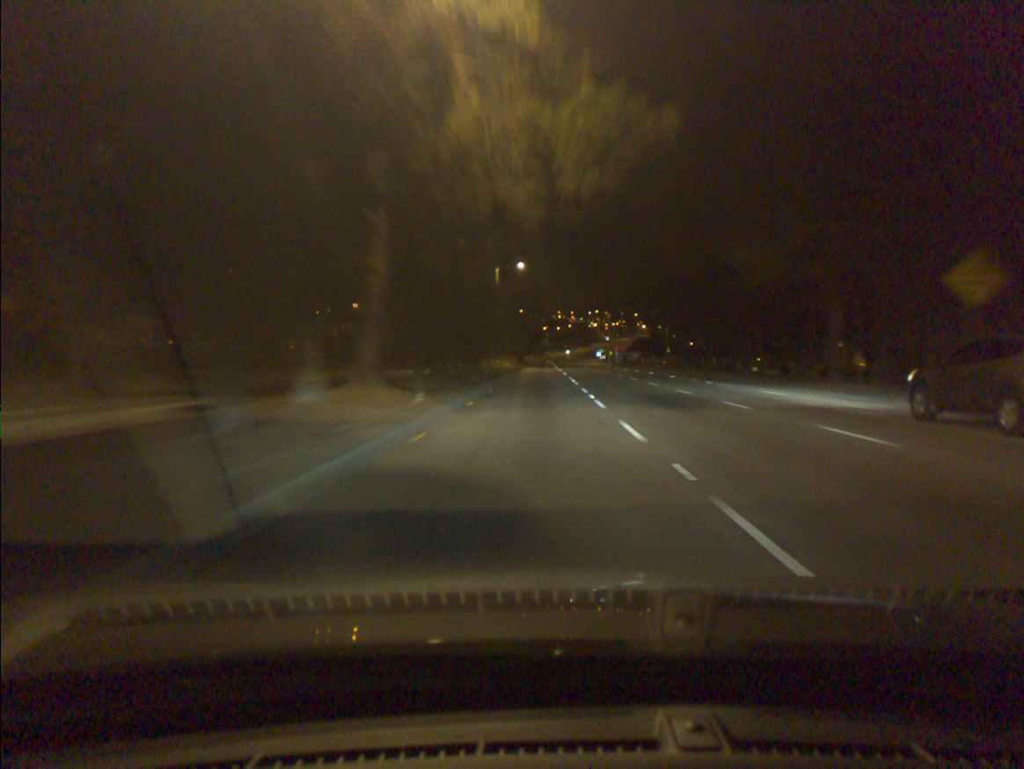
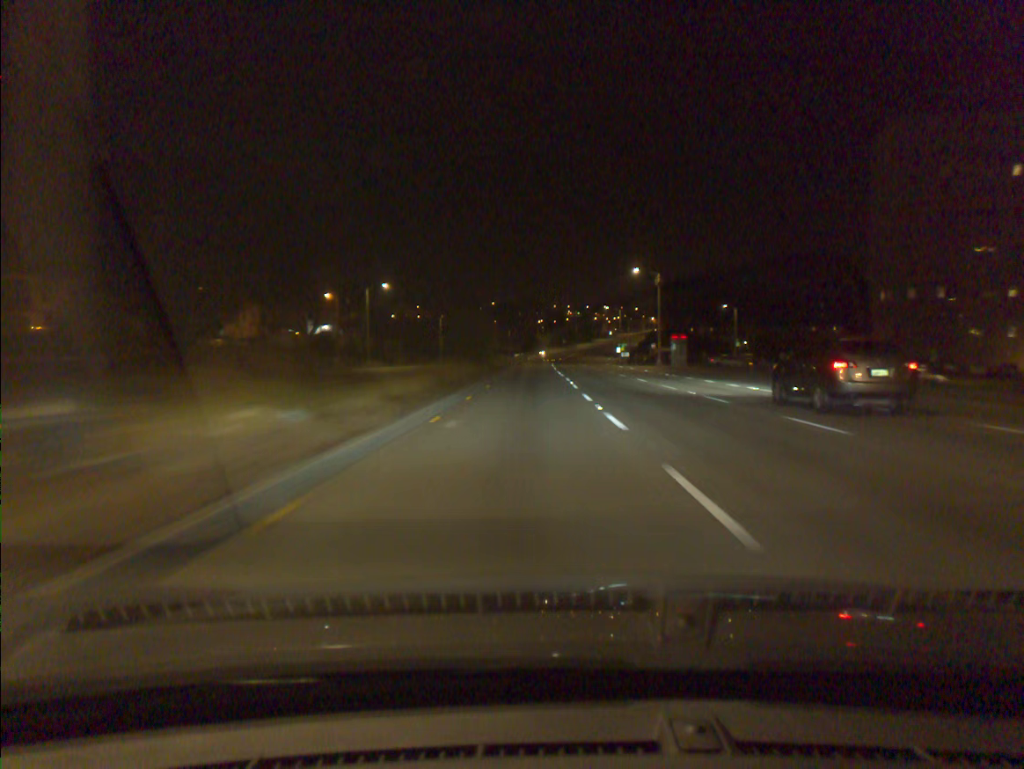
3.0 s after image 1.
(+0.1, +64.7) m; 0°
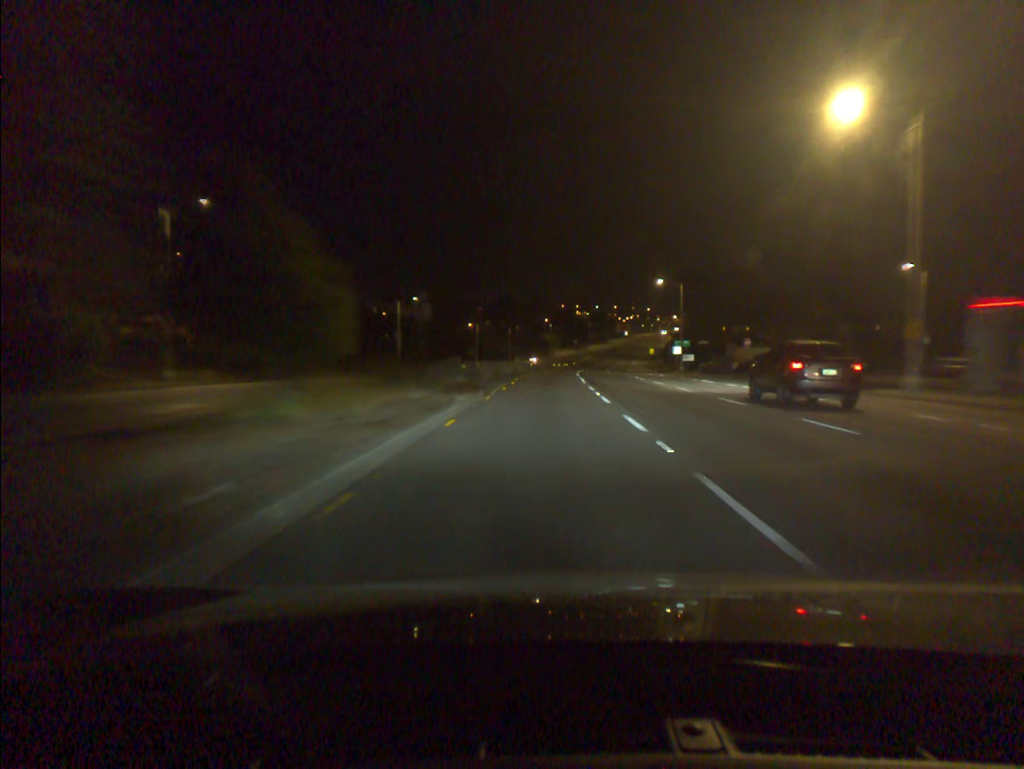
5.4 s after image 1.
(-0.5, +51.8) m; 0°
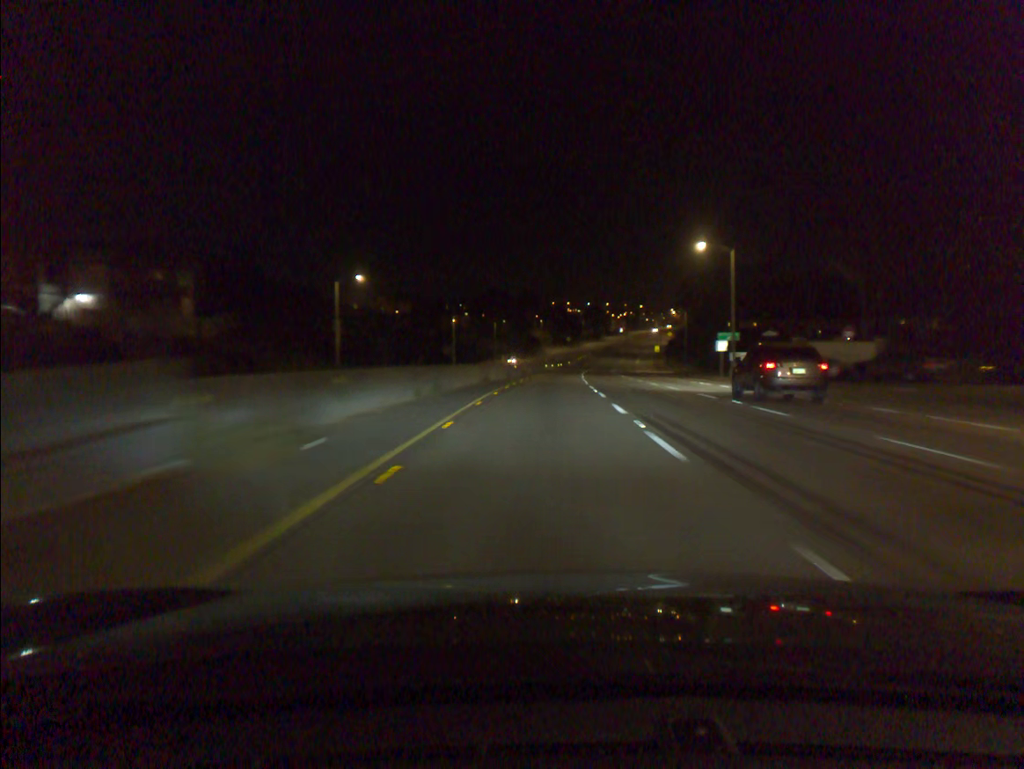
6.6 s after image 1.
(+0.2, +25.6) m; +1°
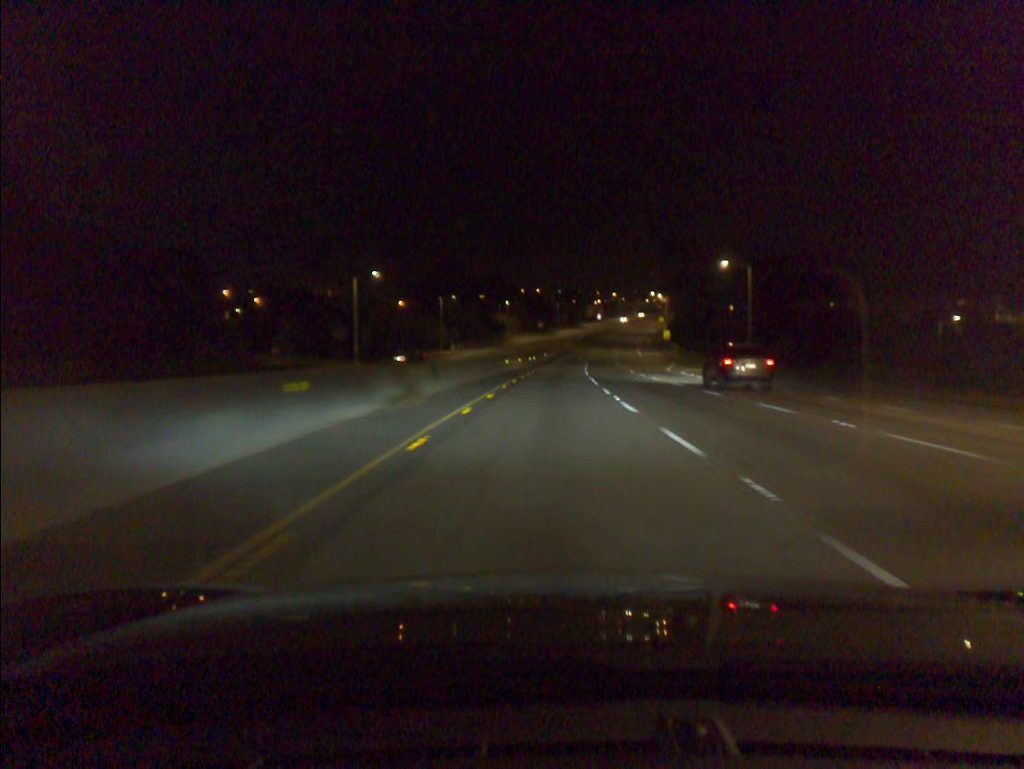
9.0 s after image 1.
(+0.8, +51.3) m; +2°
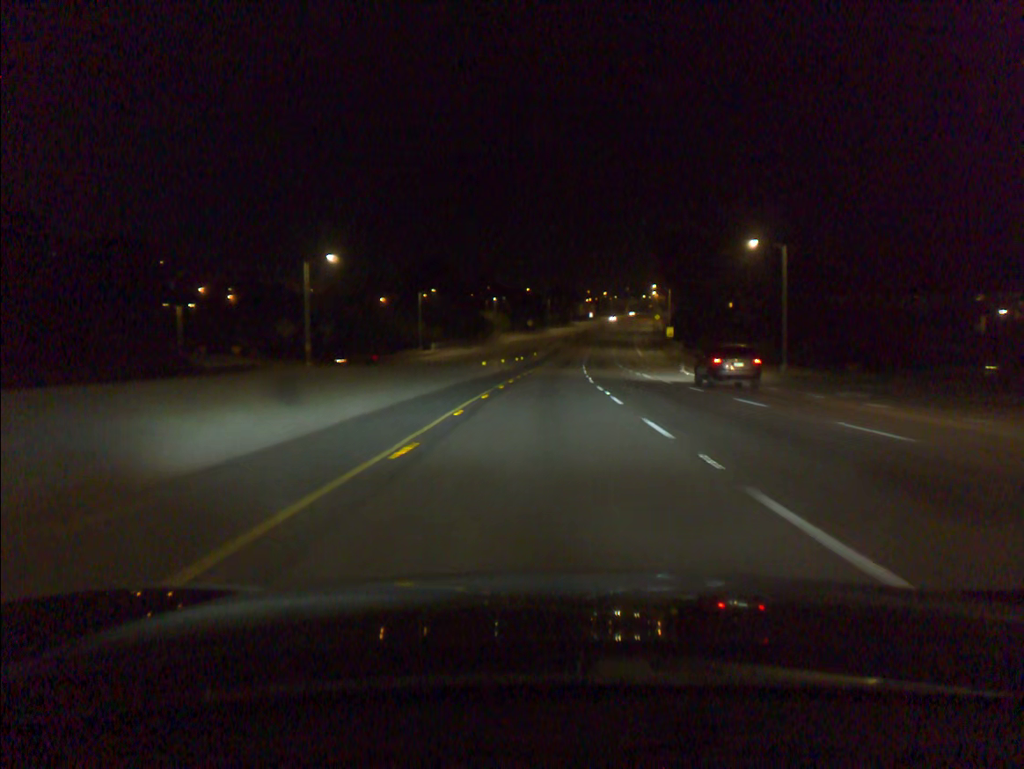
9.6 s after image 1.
(+0.1, +12.9) m; +1°
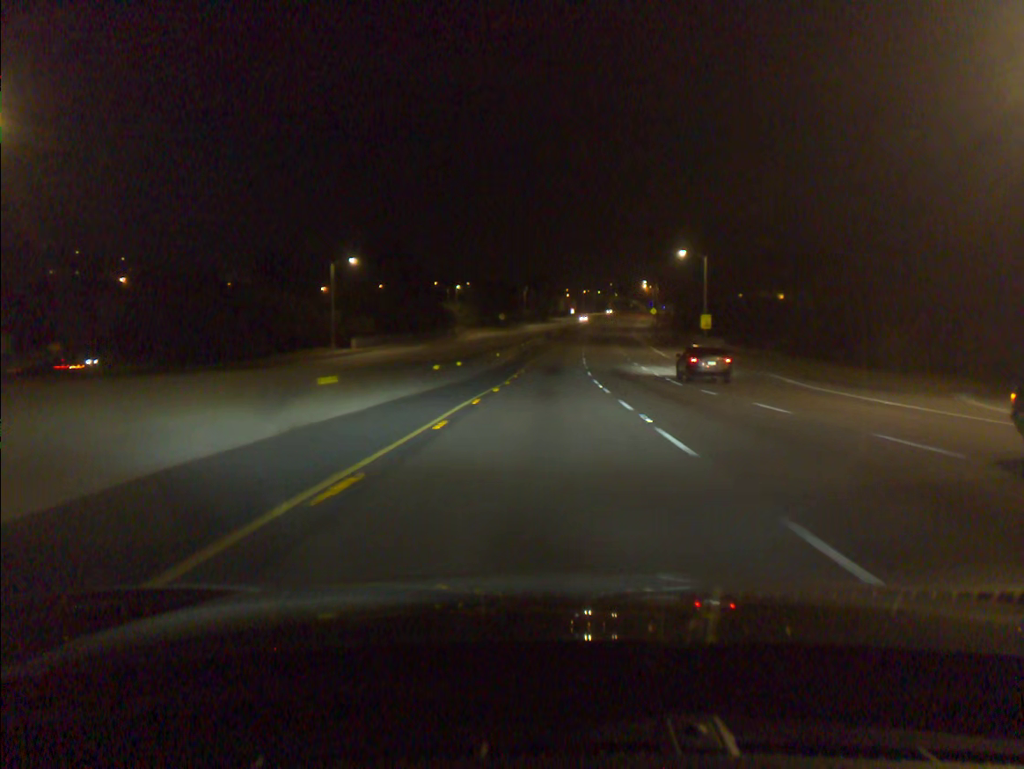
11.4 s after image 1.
(+0.6, +38.9) m; +2°
